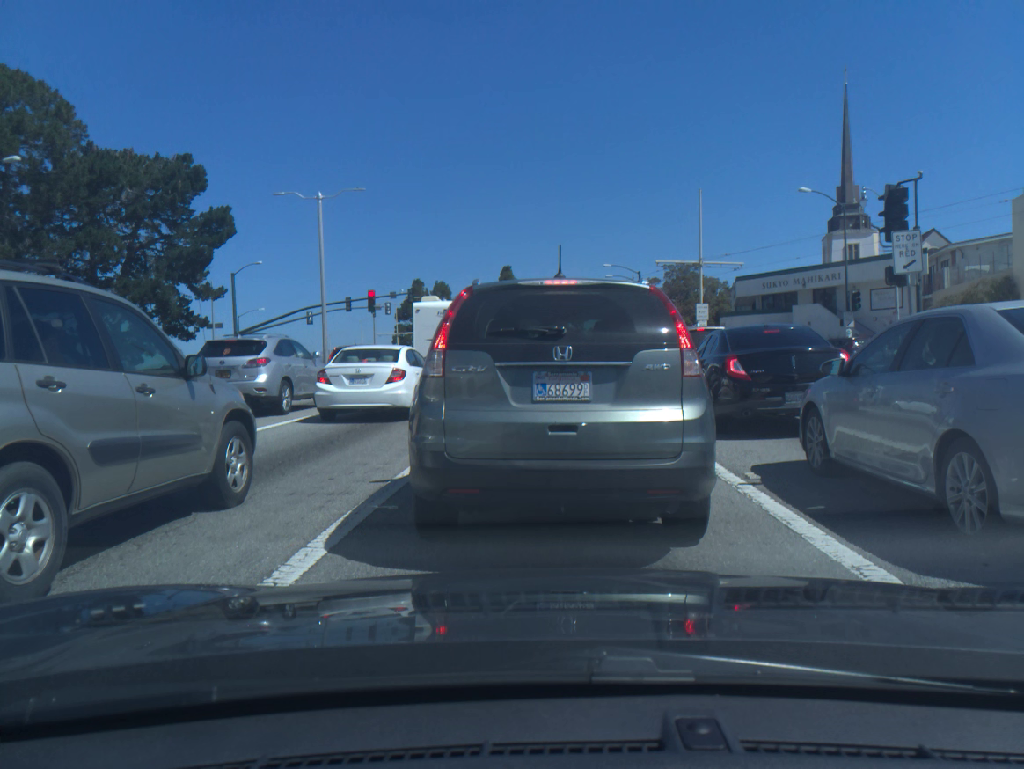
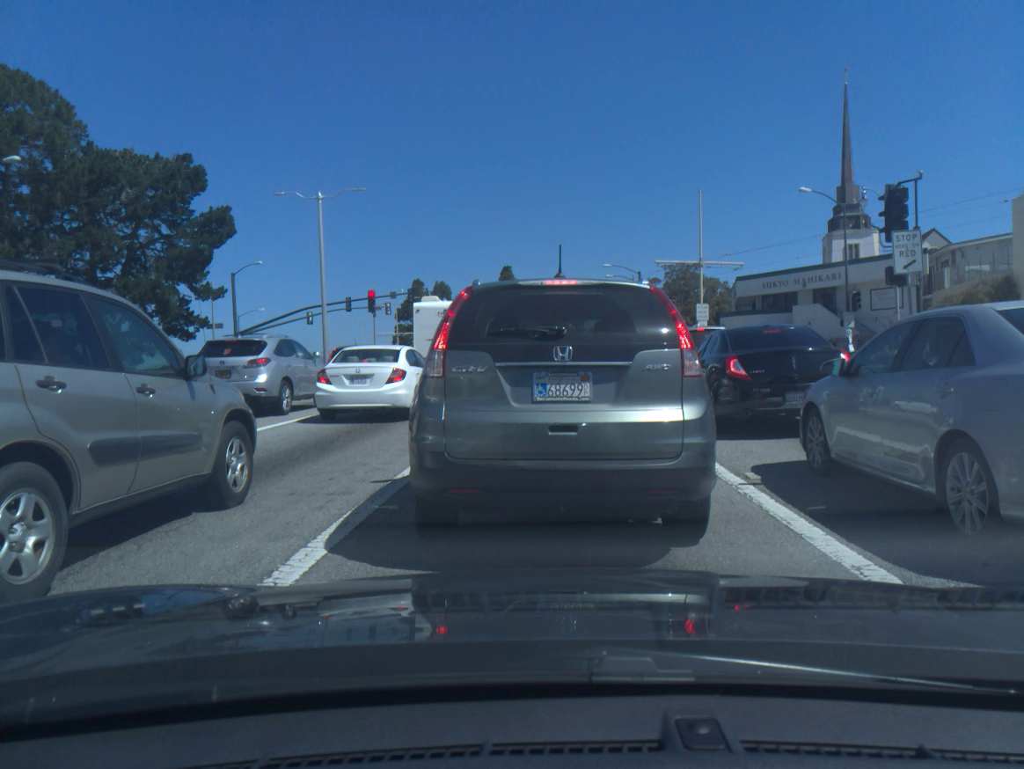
(0.0, 0.0) m; 0°
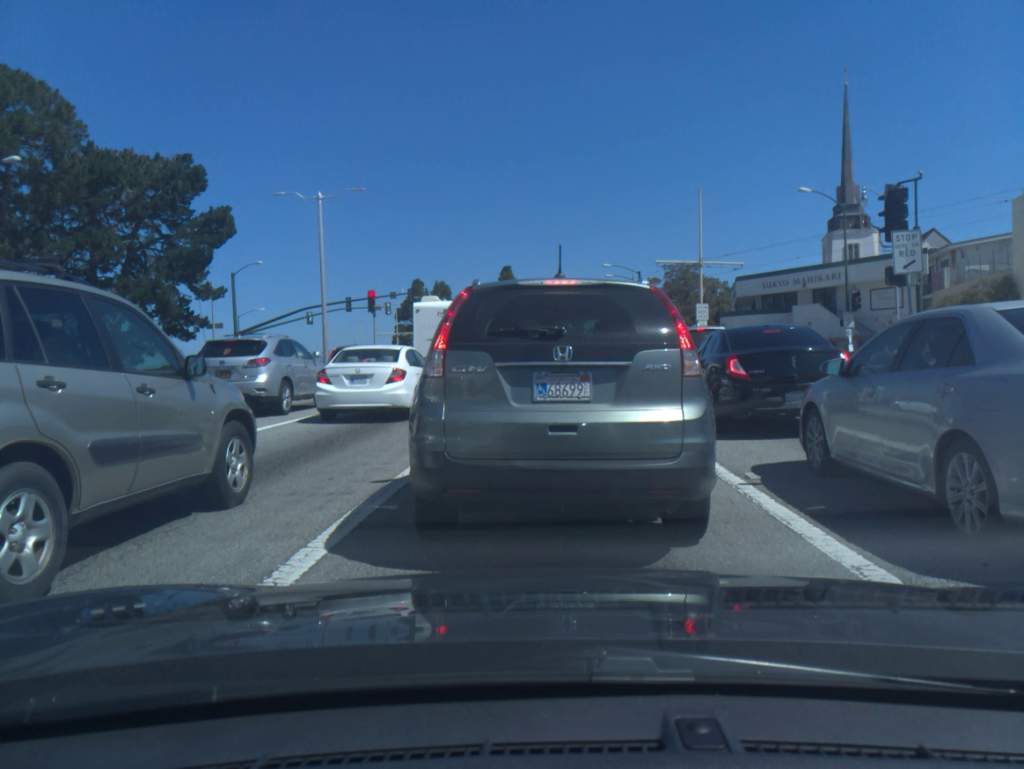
(0.0, 0.0) m; 0°
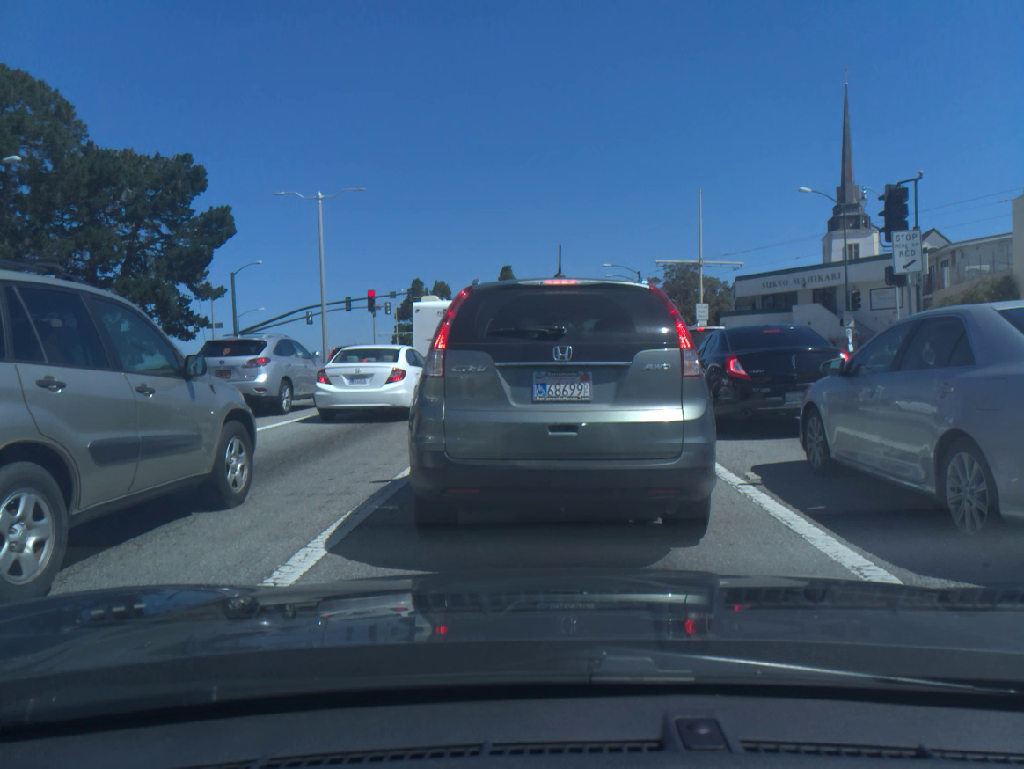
(0.0, 0.0) m; 0°
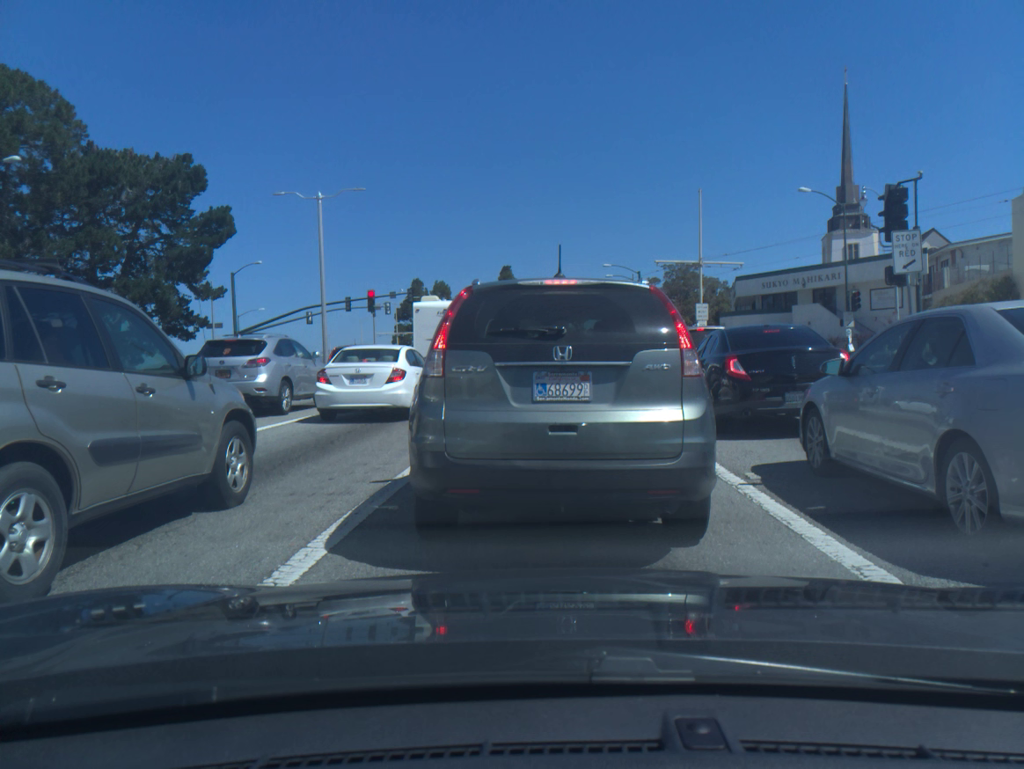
(0.0, 0.0) m; 0°
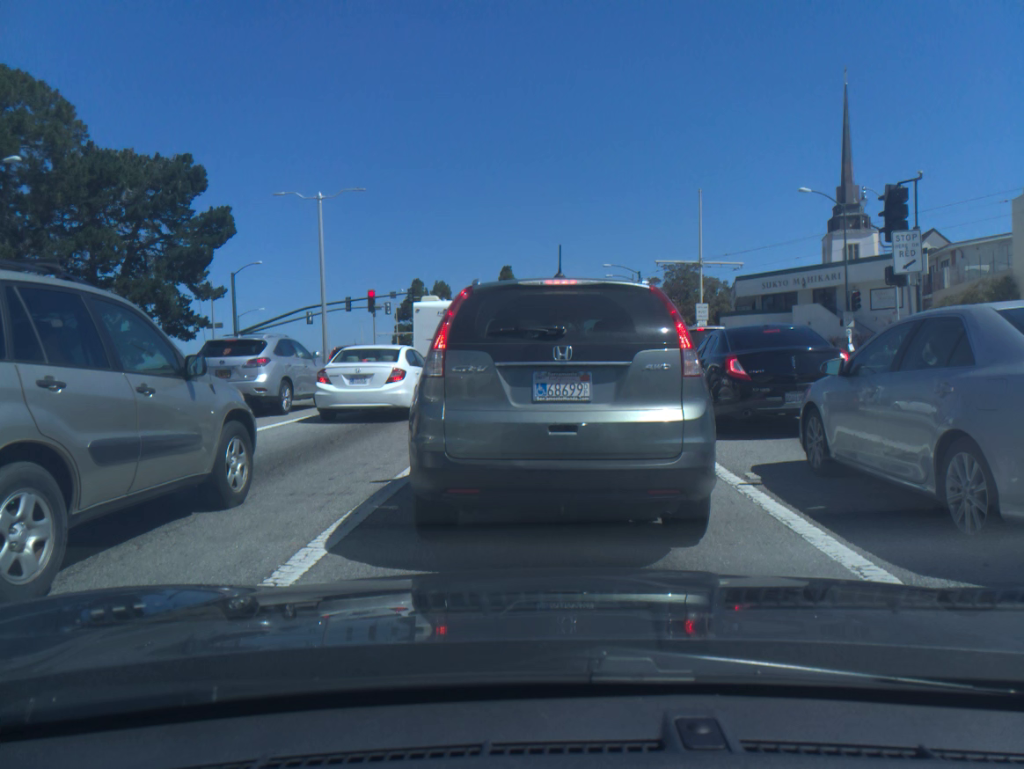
(0.0, 0.0) m; 0°
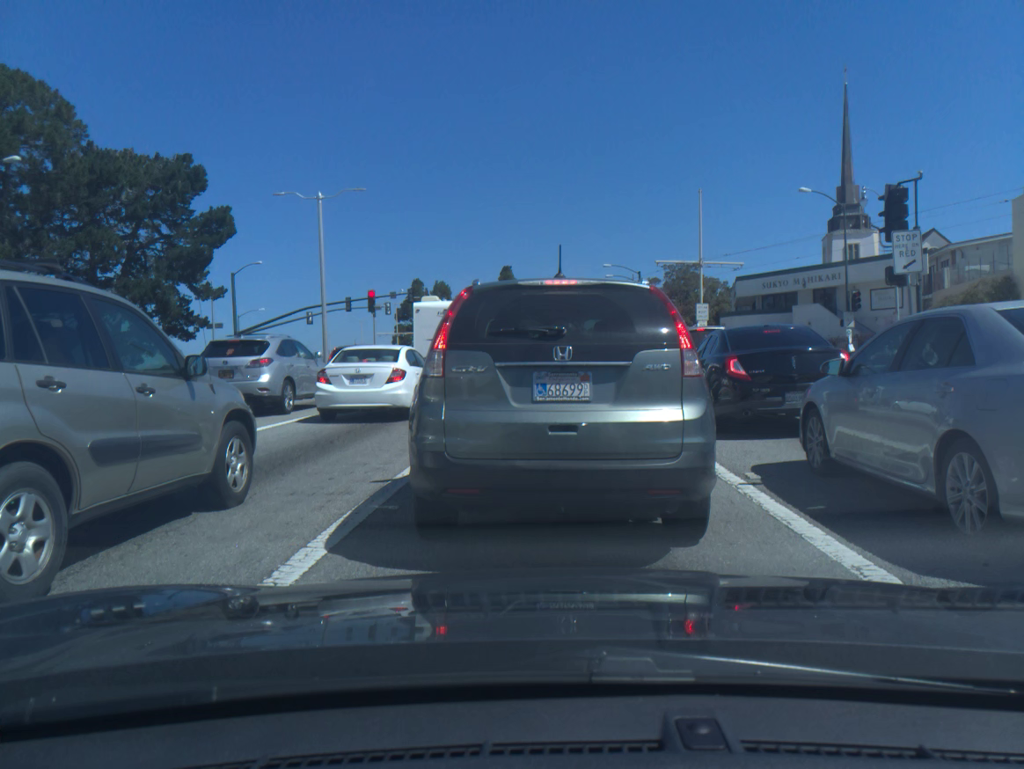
(0.0, 0.0) m; 0°
